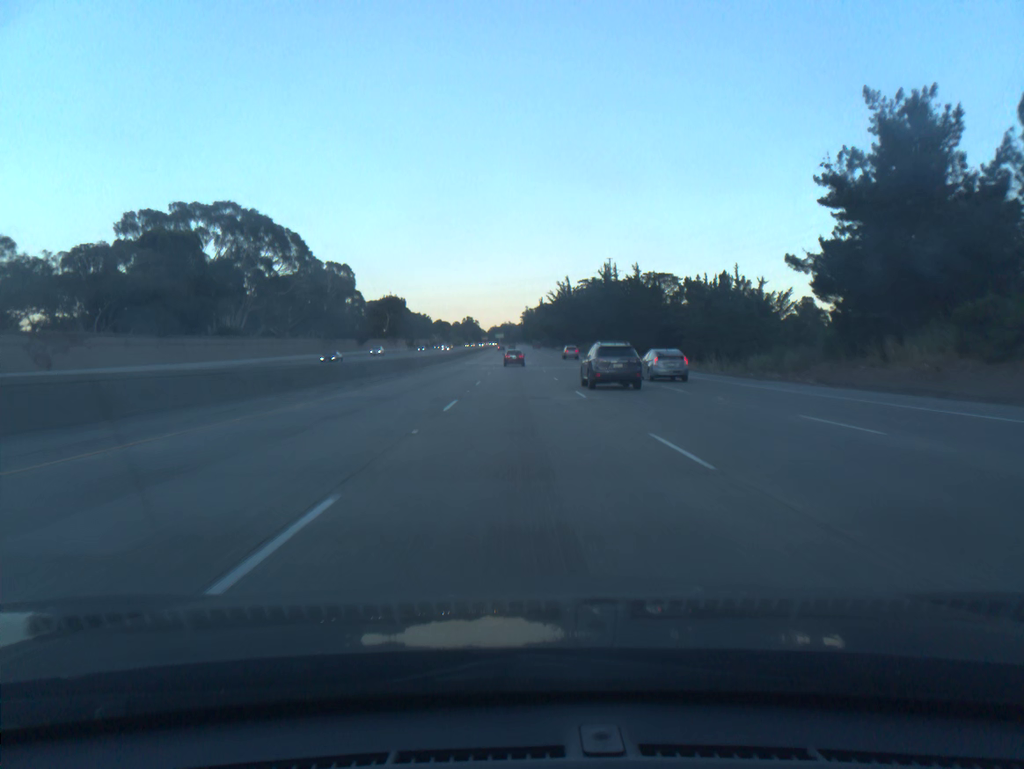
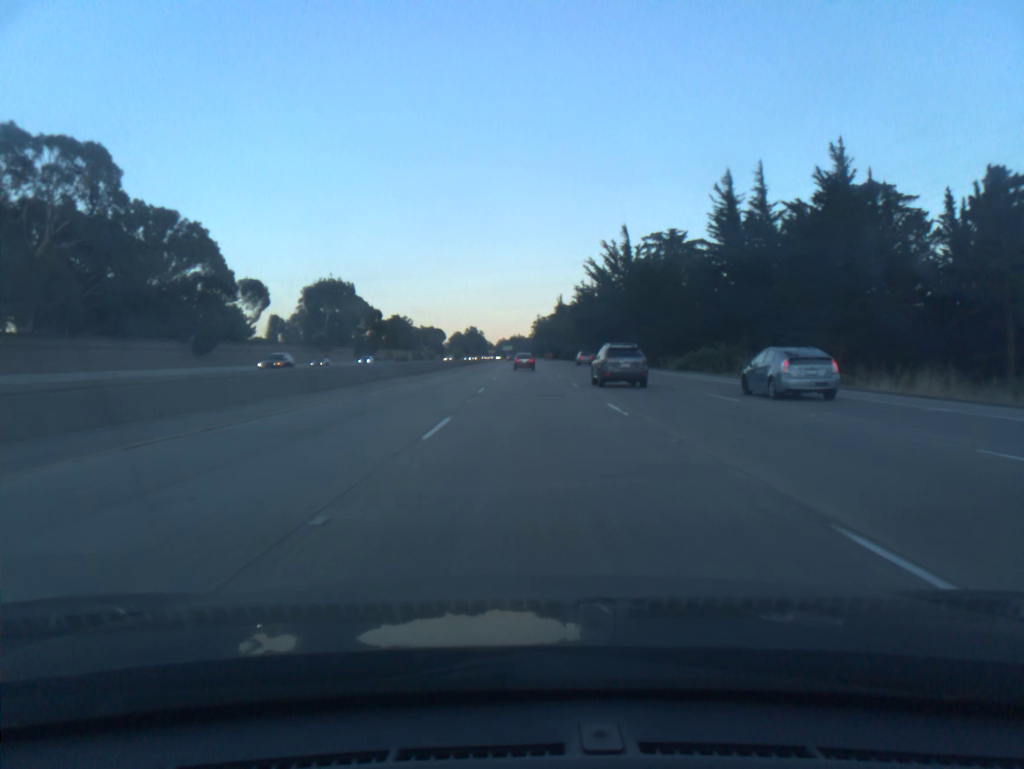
(-0.8, +94.2) m; -1°
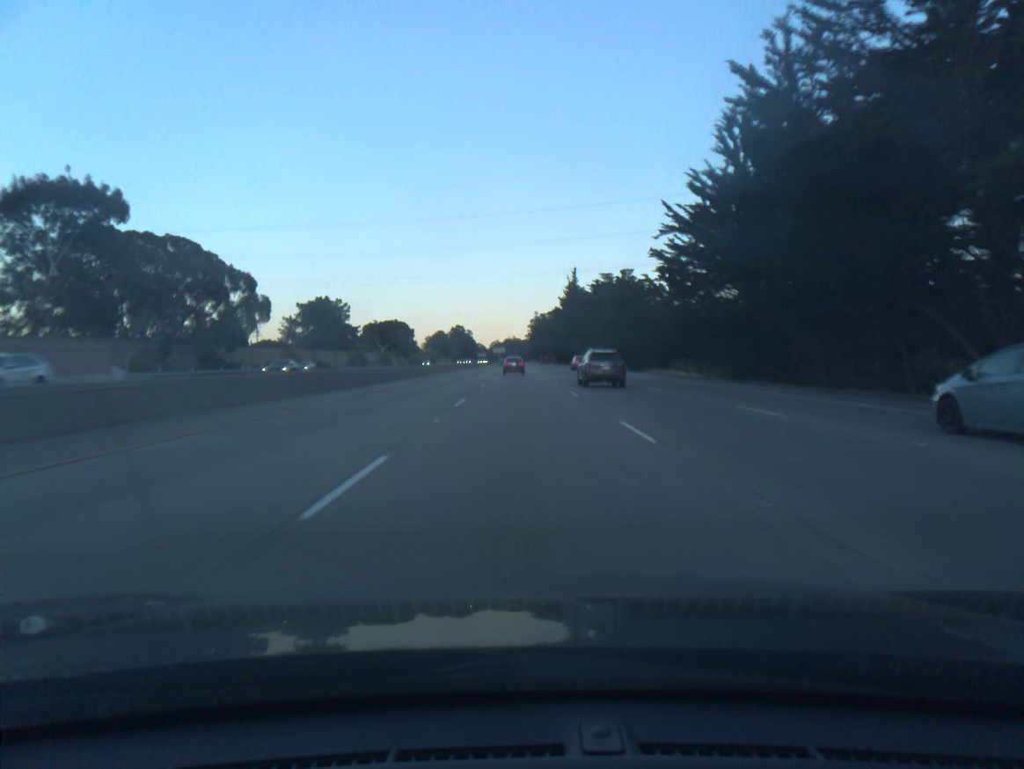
(+0.7, +92.3) m; 0°
